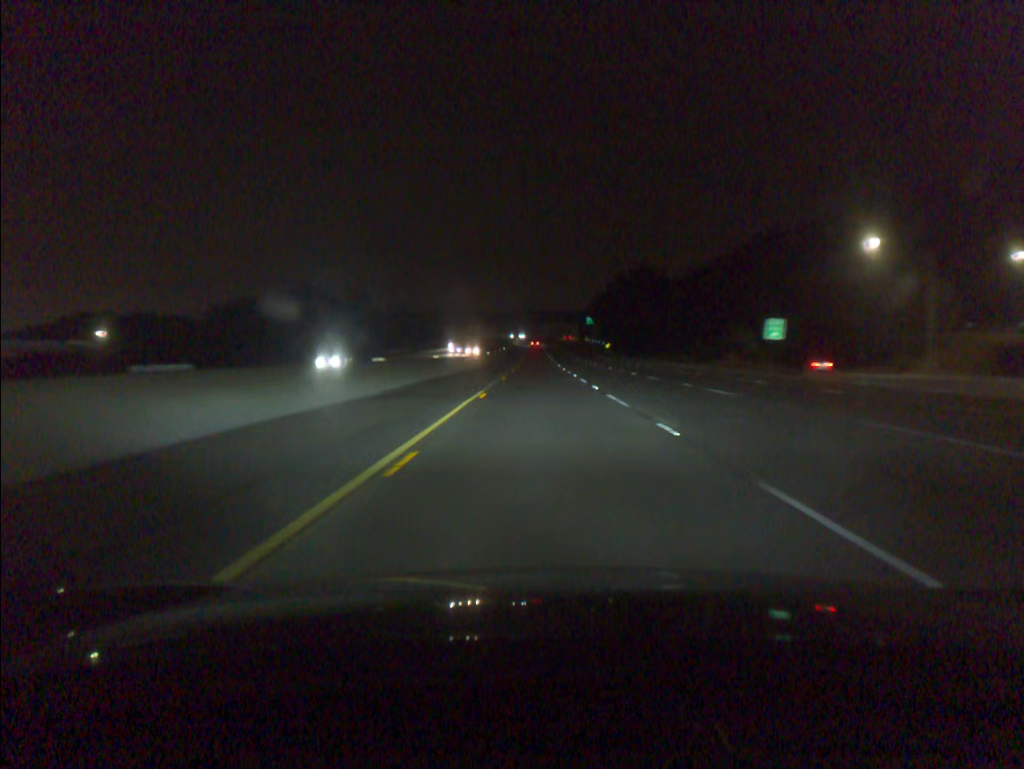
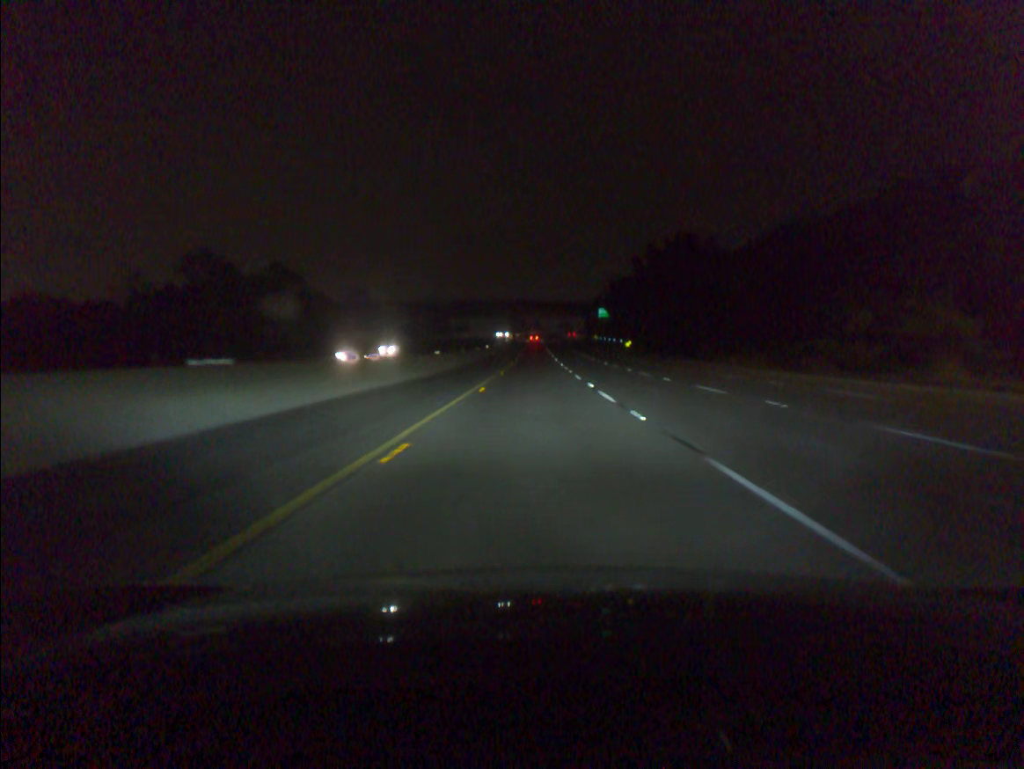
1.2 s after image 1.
(0.0, +41.9) m; 0°
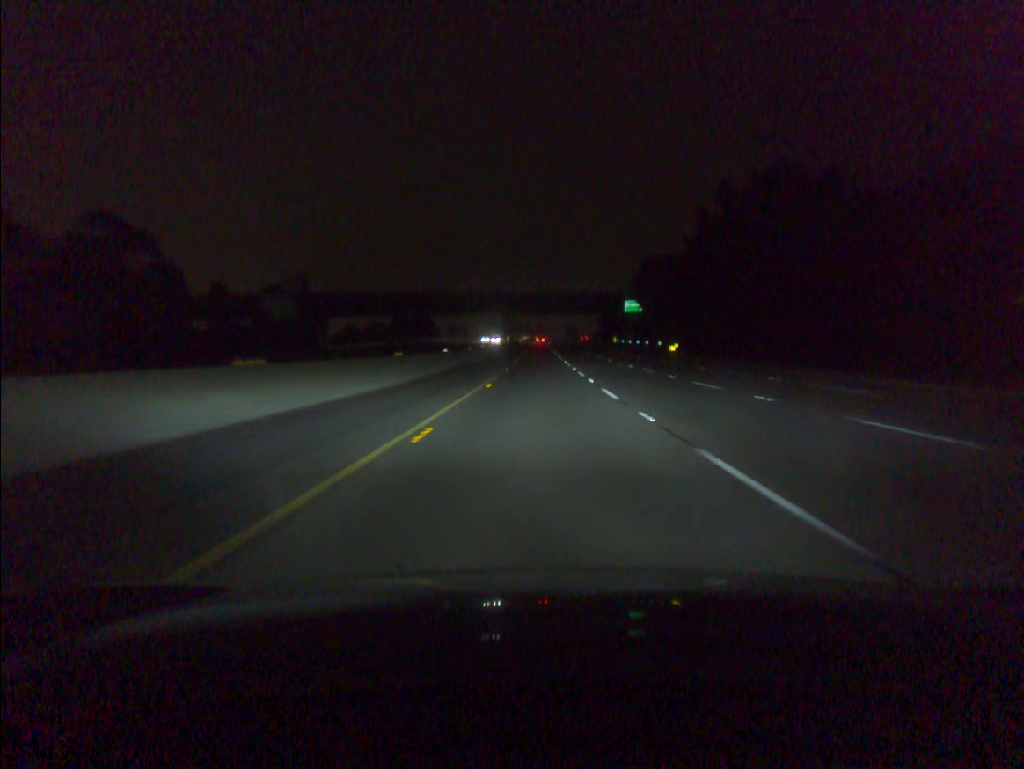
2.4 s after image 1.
(-0.1, +41.9) m; 0°
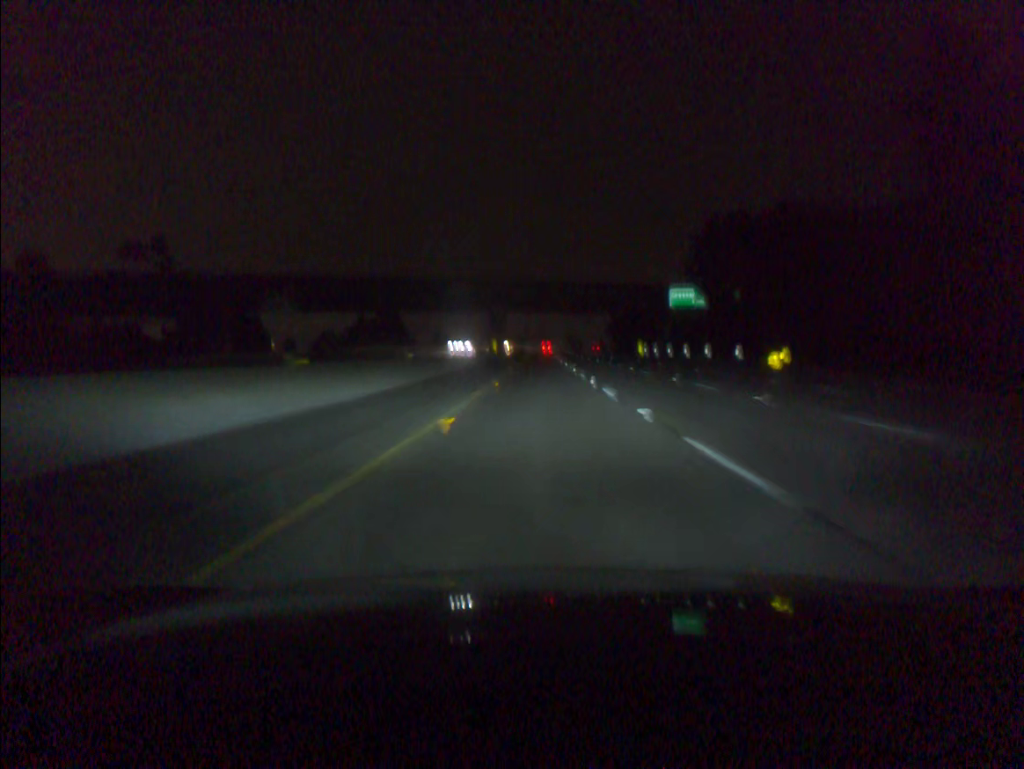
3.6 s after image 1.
(0.0, +41.7) m; 0°
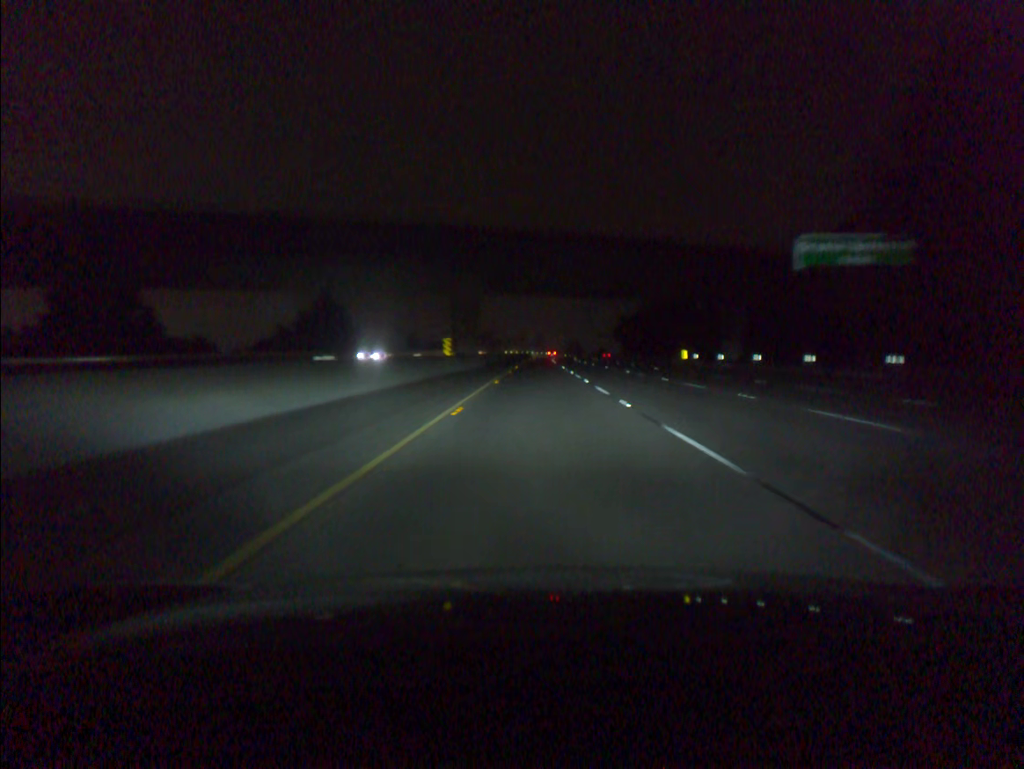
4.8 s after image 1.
(+0.1, +41.5) m; 0°
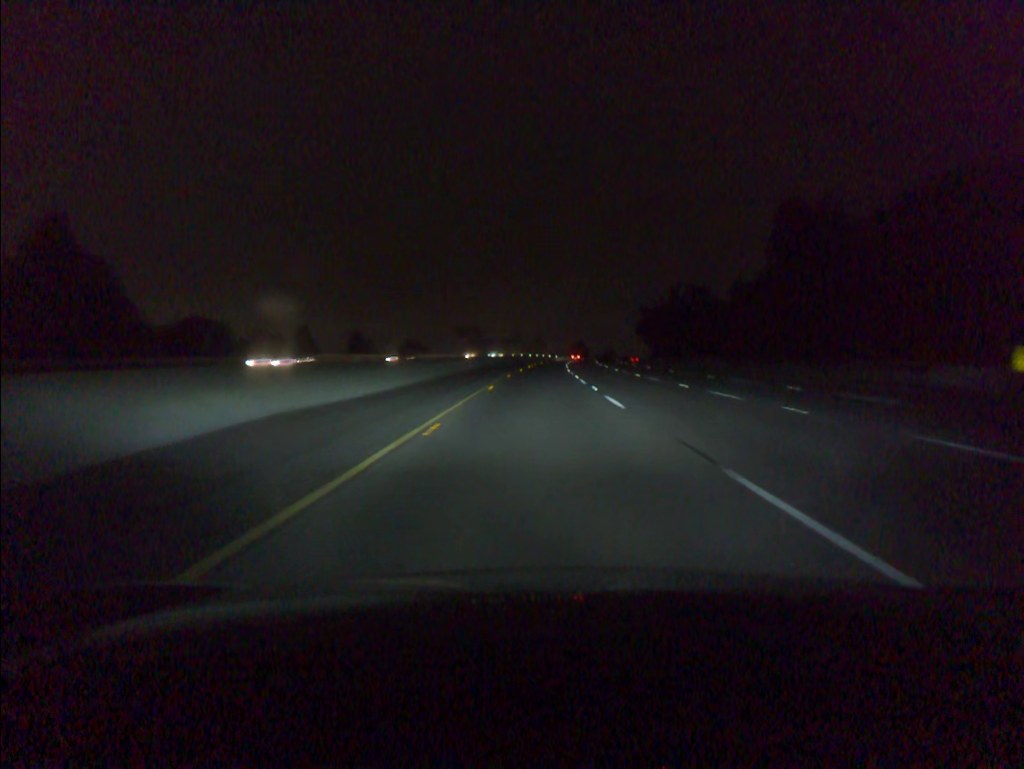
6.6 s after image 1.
(+0.1, +61.6) m; 0°
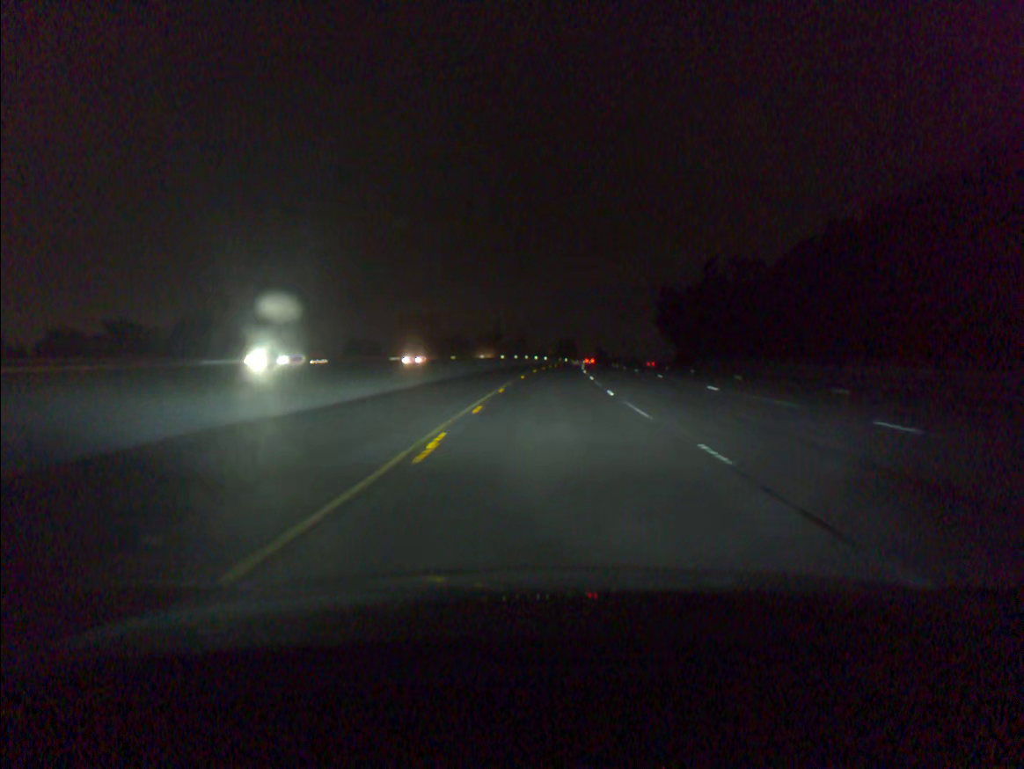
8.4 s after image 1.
(+0.3, +60.9) m; +1°
